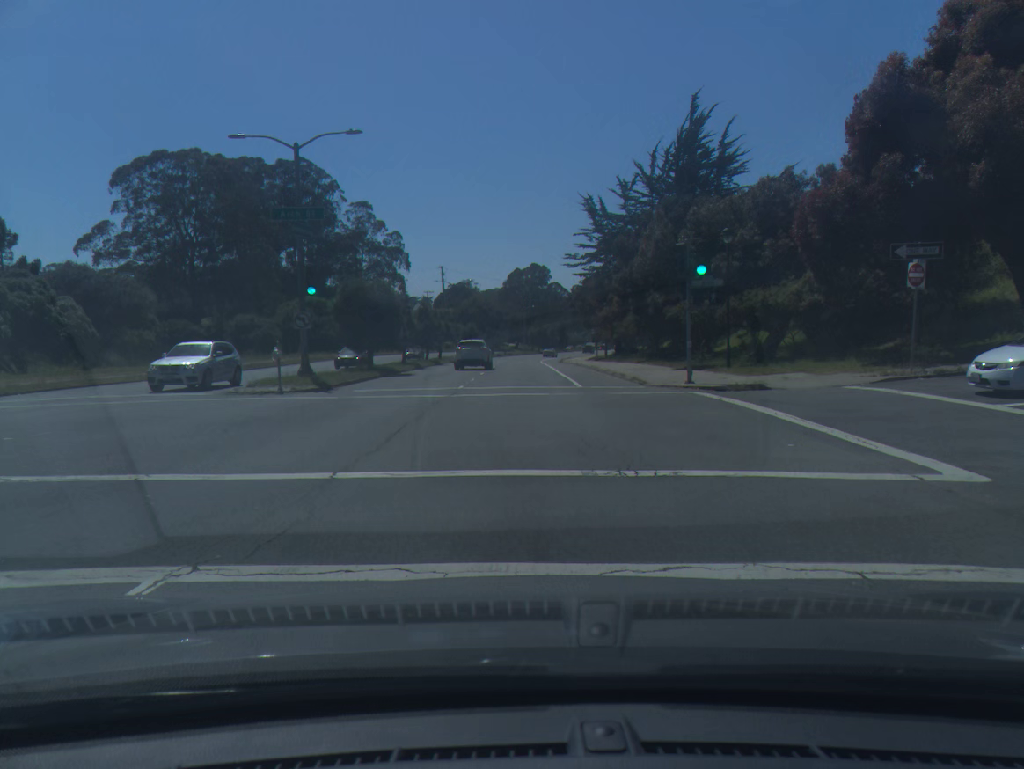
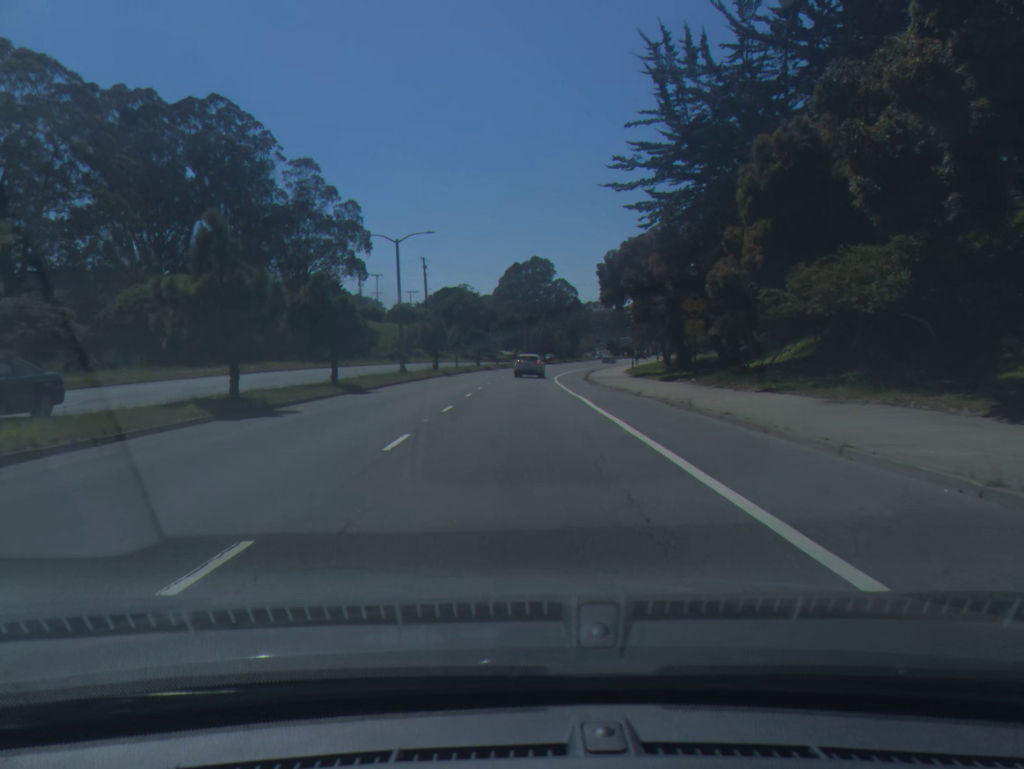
(+0.1, +40.0) m; 0°
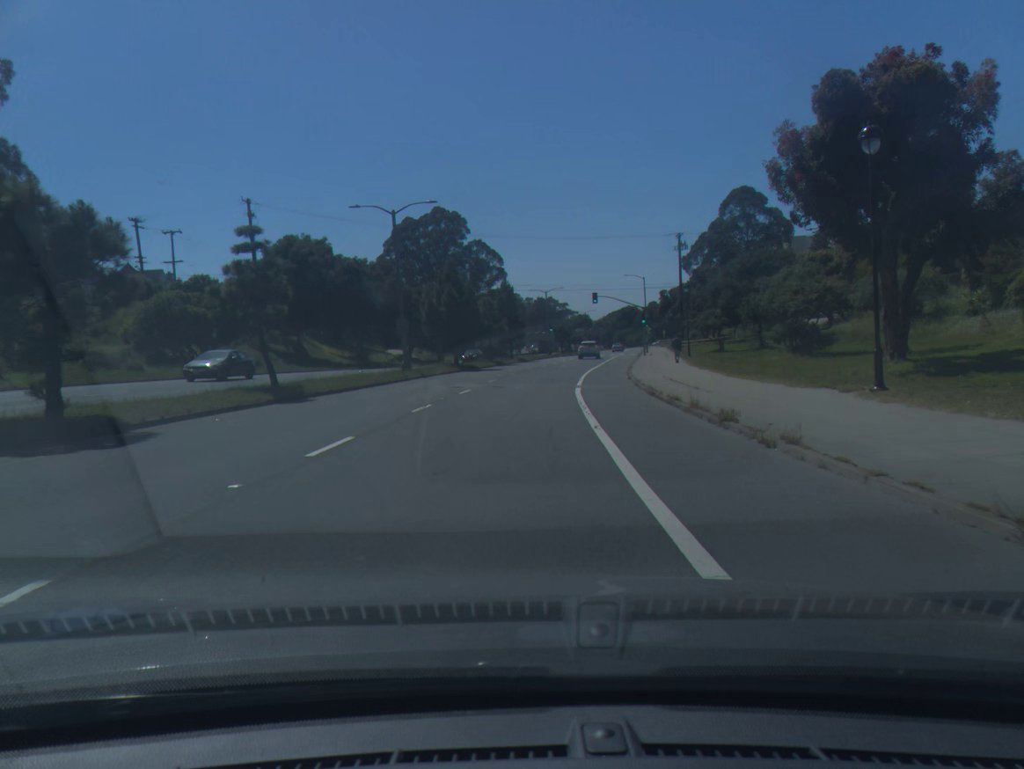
(+2.0, +66.0) m; +6°
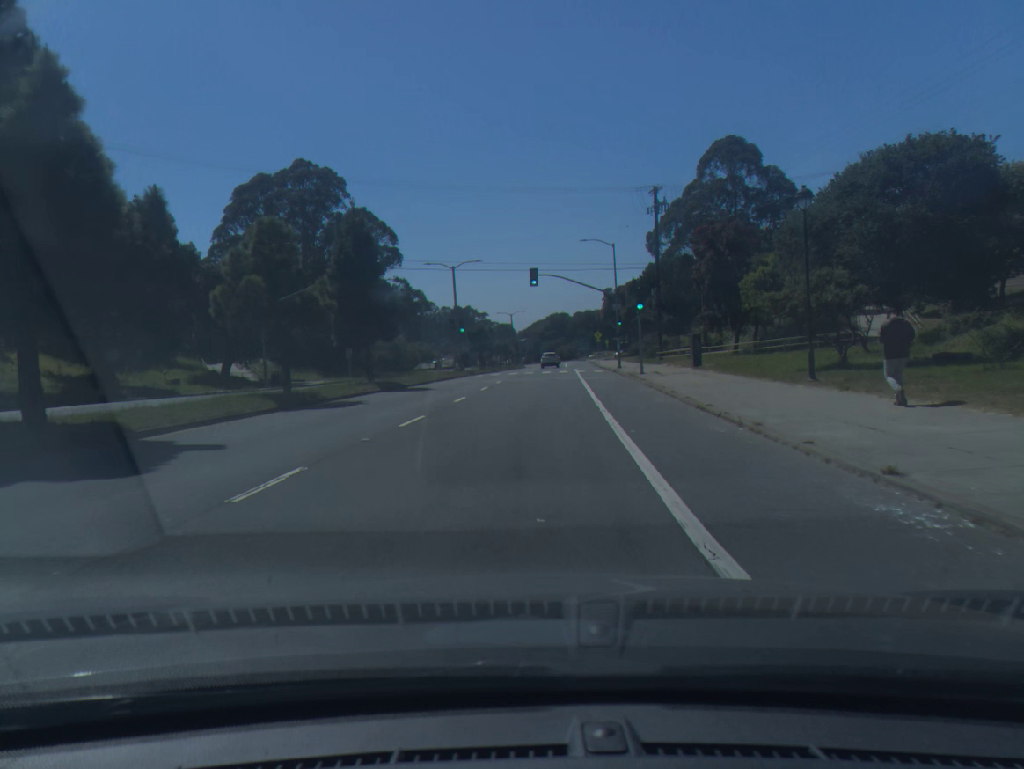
(+2.1, +39.2) m; +6°
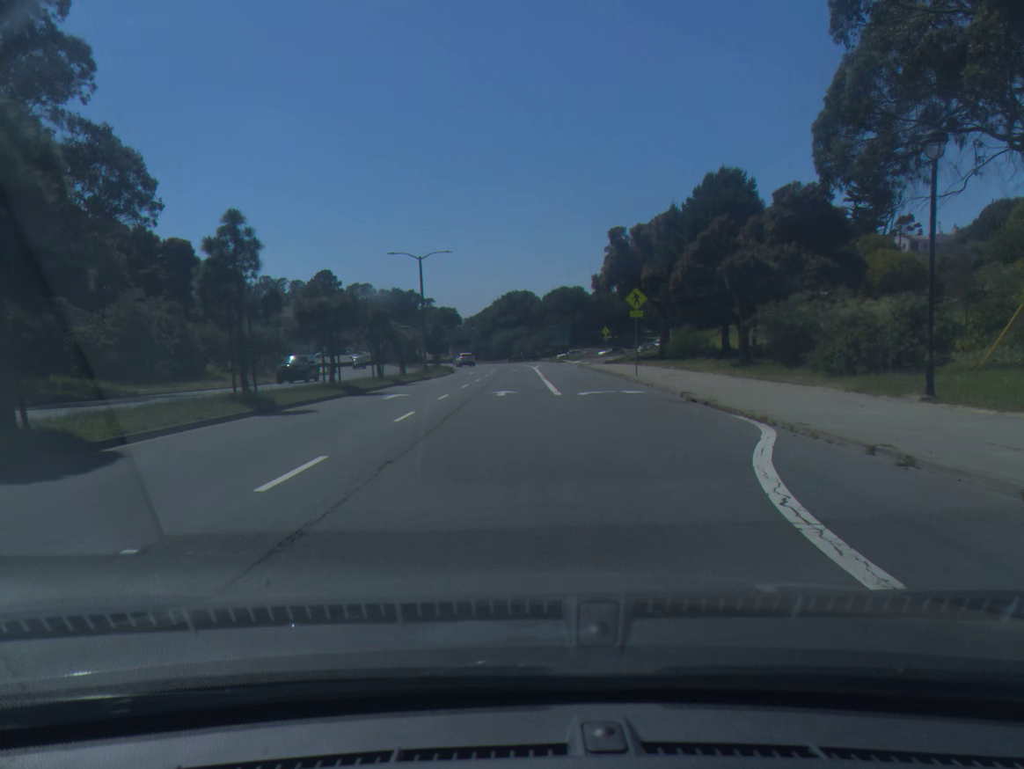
(+2.7, +65.4) m; +3°
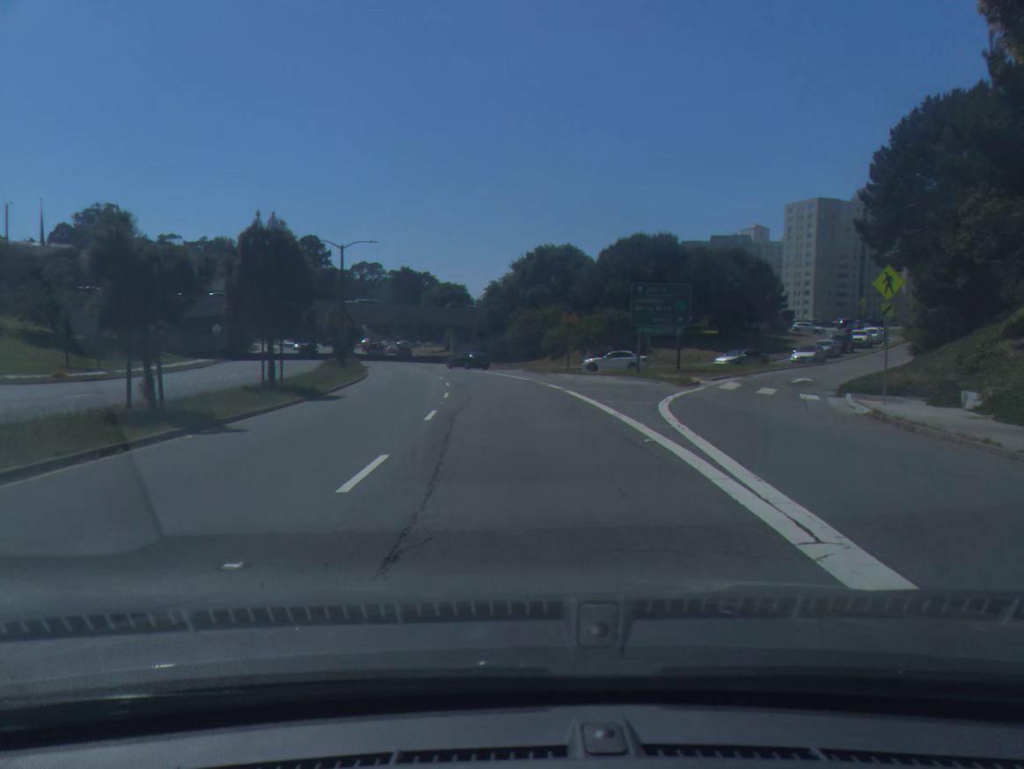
(-0.4, +61.5) m; -2°
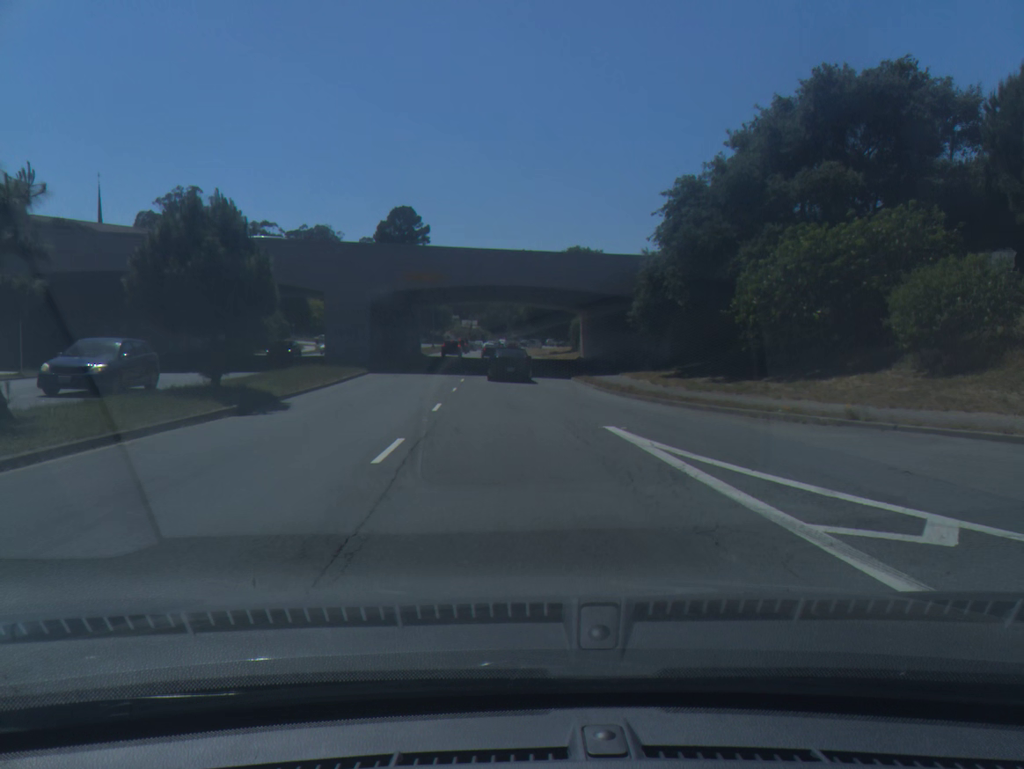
(-4.3, +51.9) m; -9°
